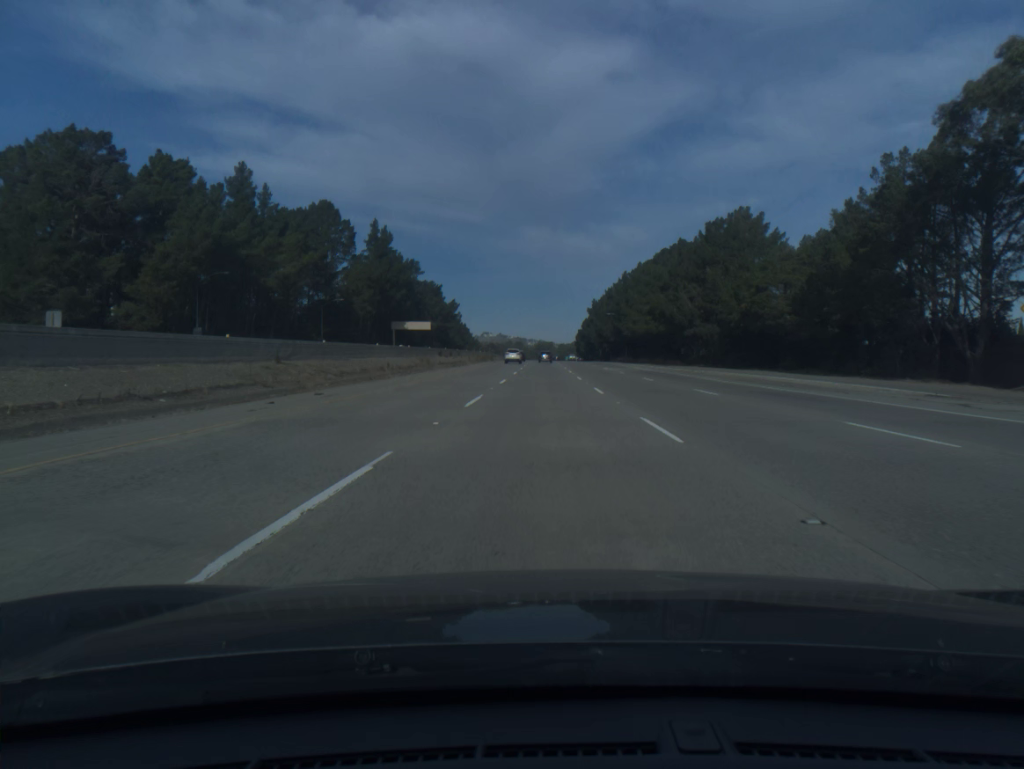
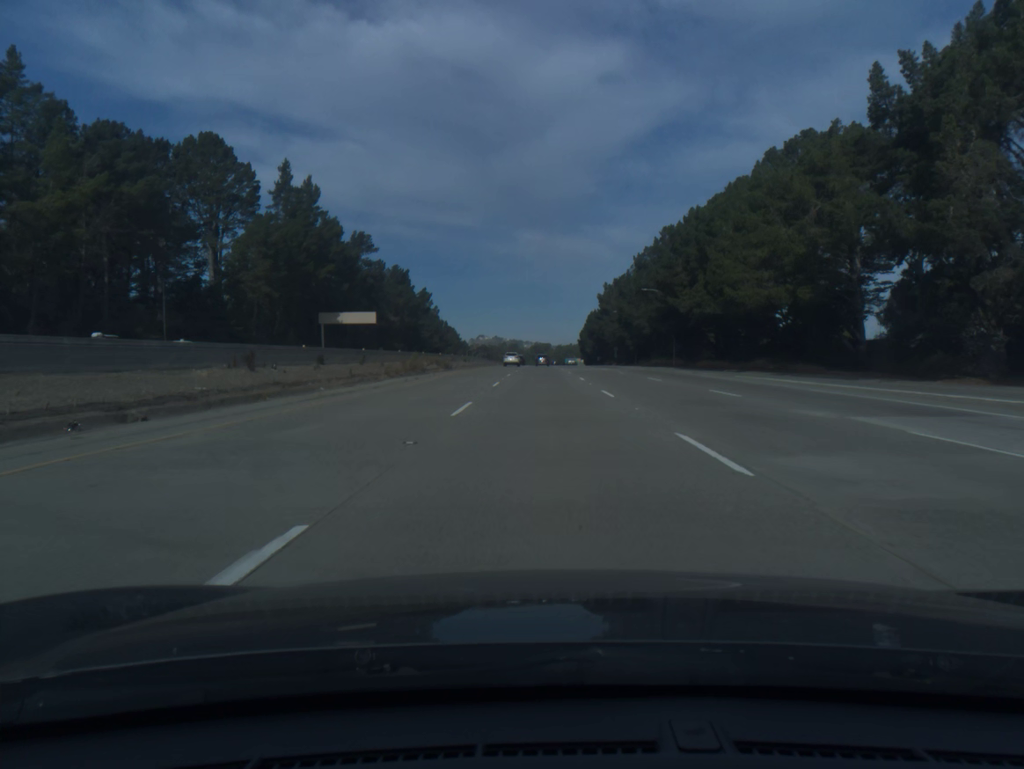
(0.0, +61.6) m; 0°
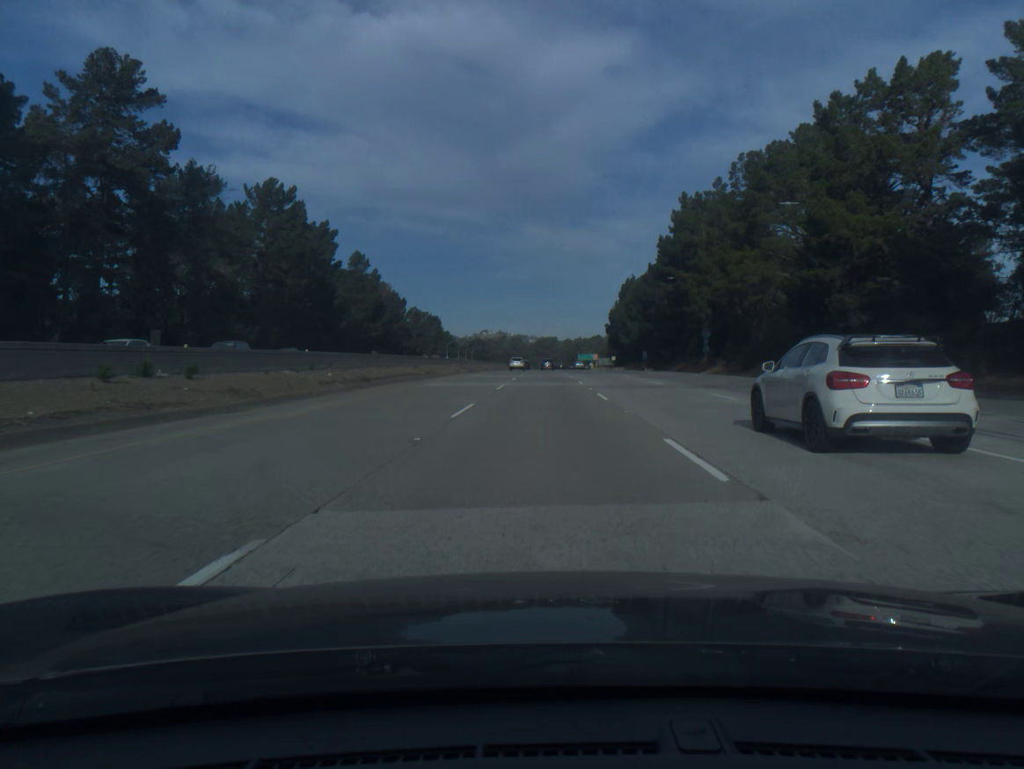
(0.0, +102.5) m; 0°
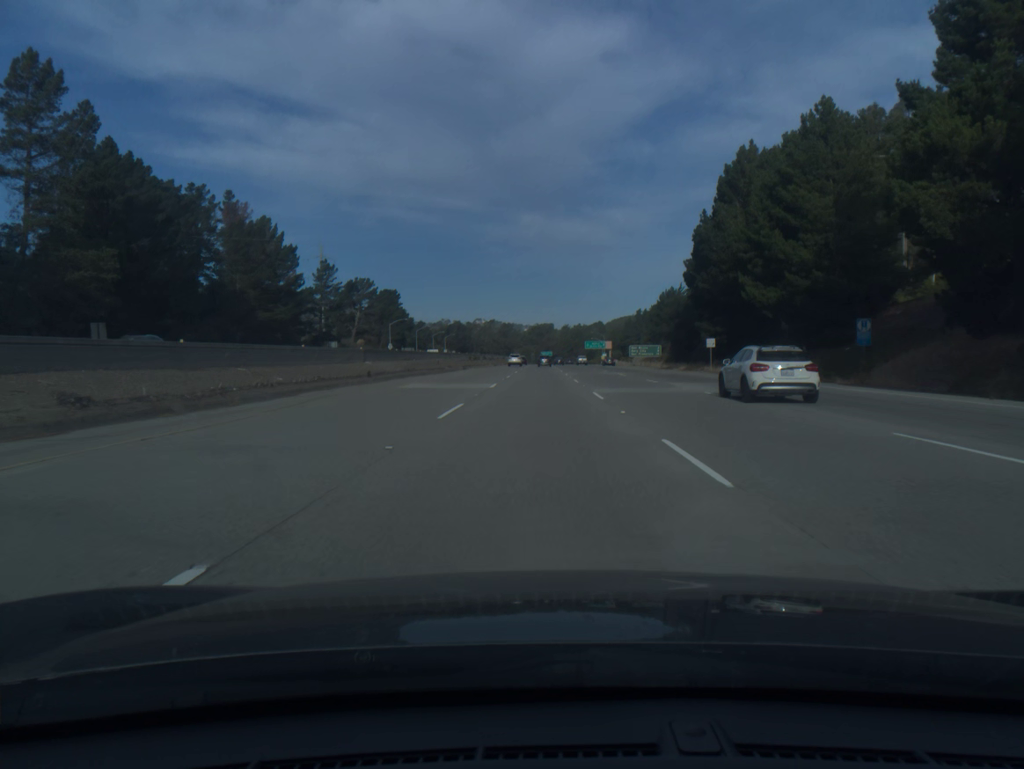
(+0.4, +102.8) m; 0°
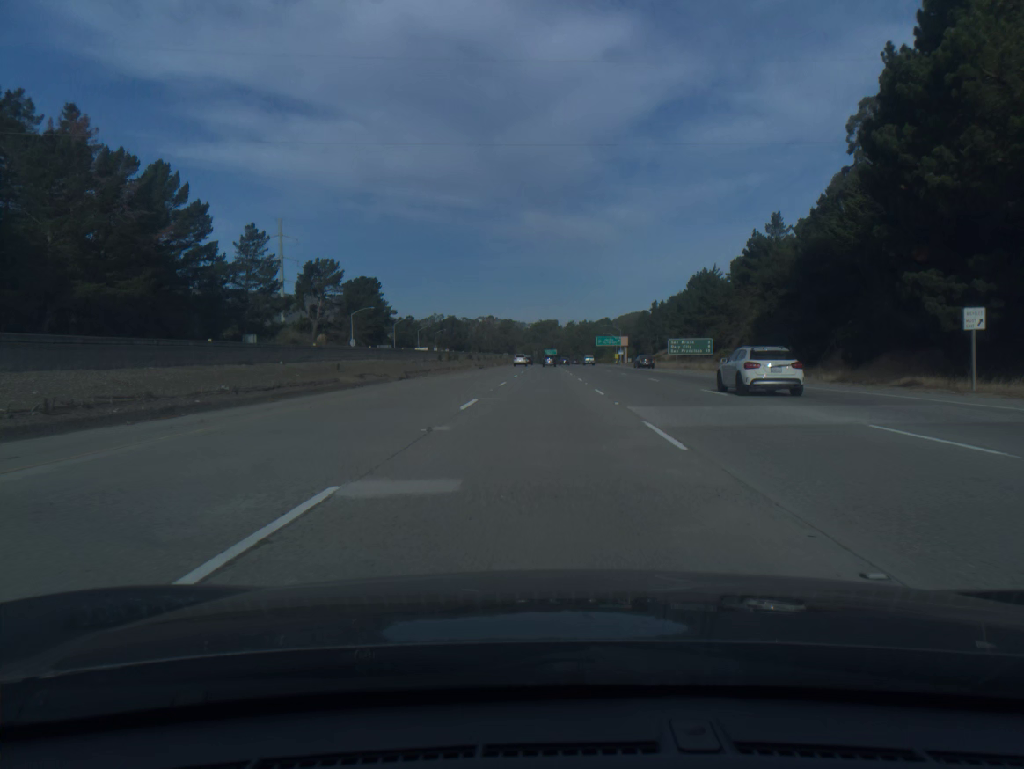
(-0.1, +41.3) m; 0°
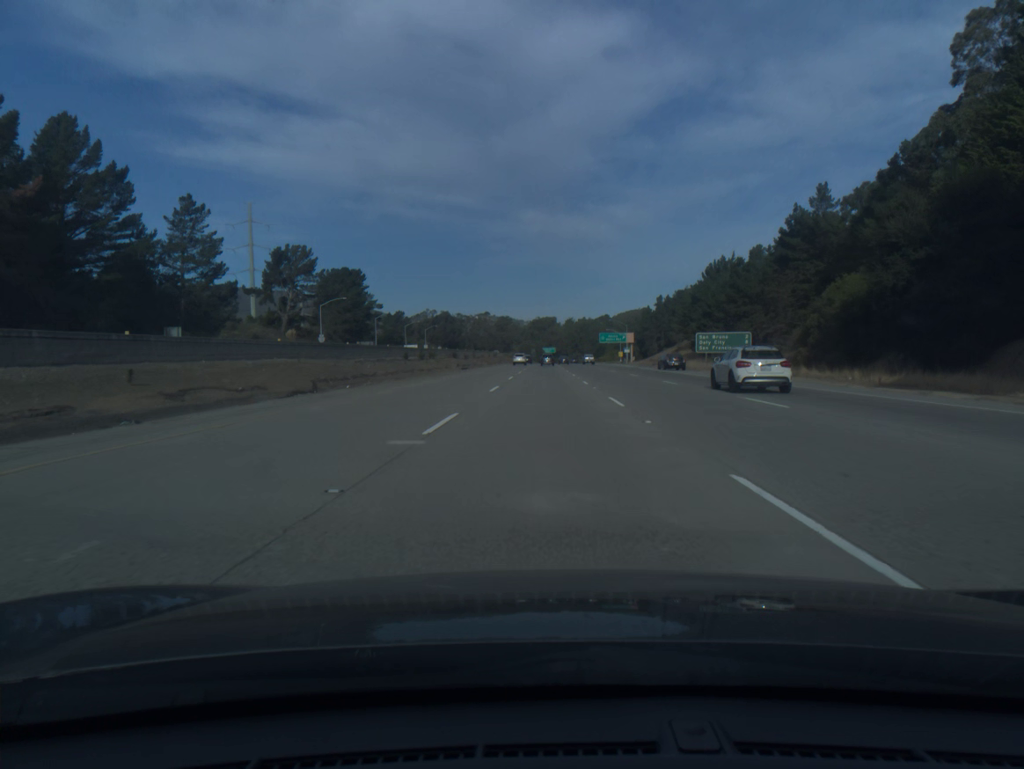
(0.0, +20.6) m; 0°
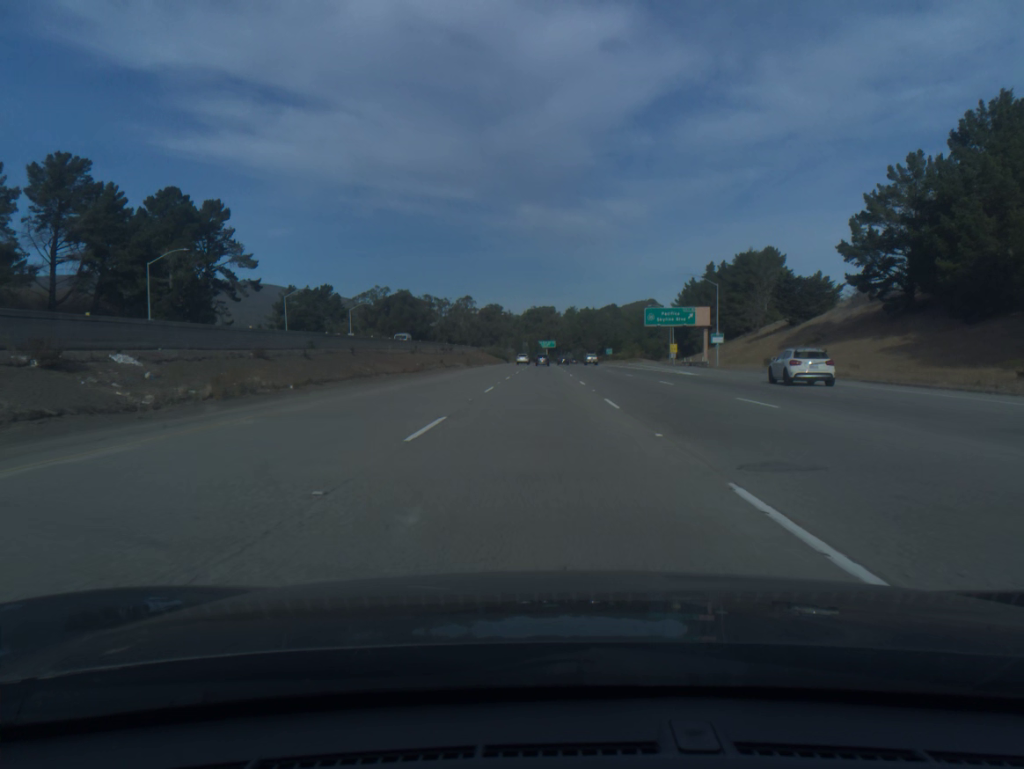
(+0.6, +103.0) m; 0°
